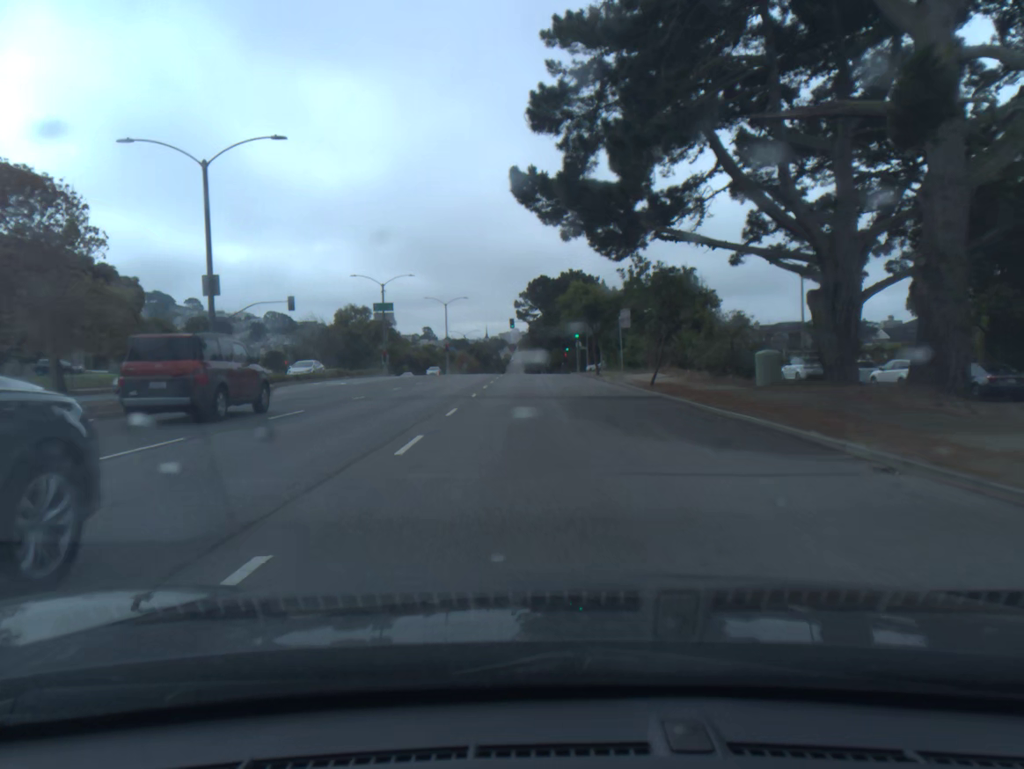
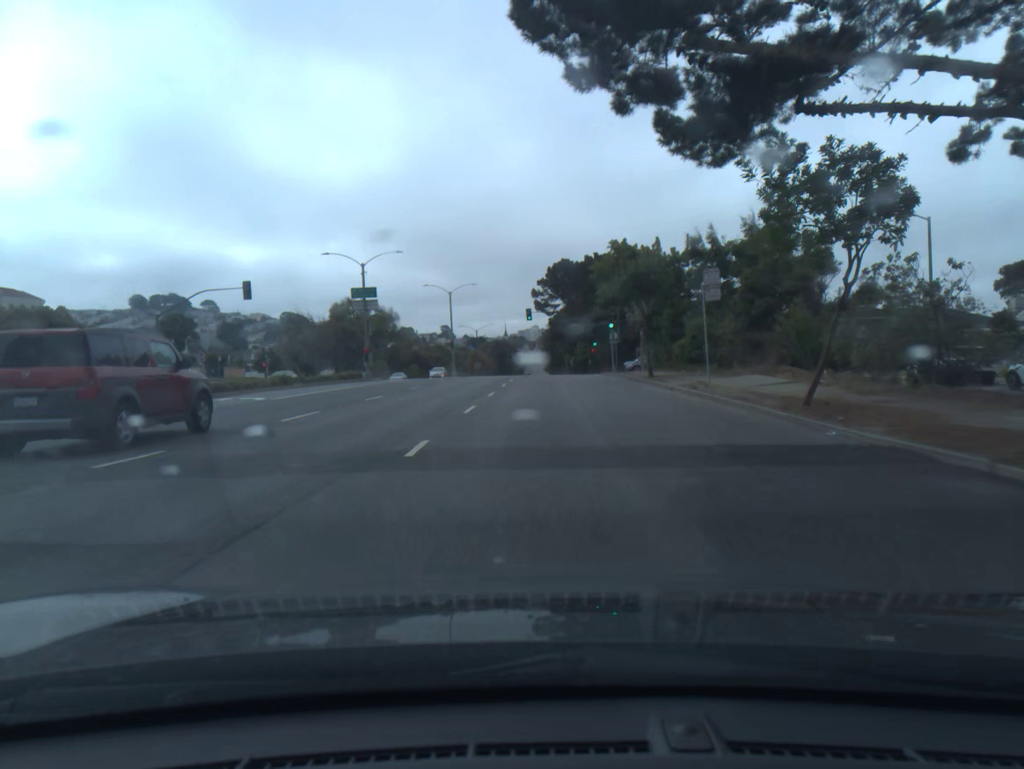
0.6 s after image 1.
(-0.2, +15.1) m; -1°
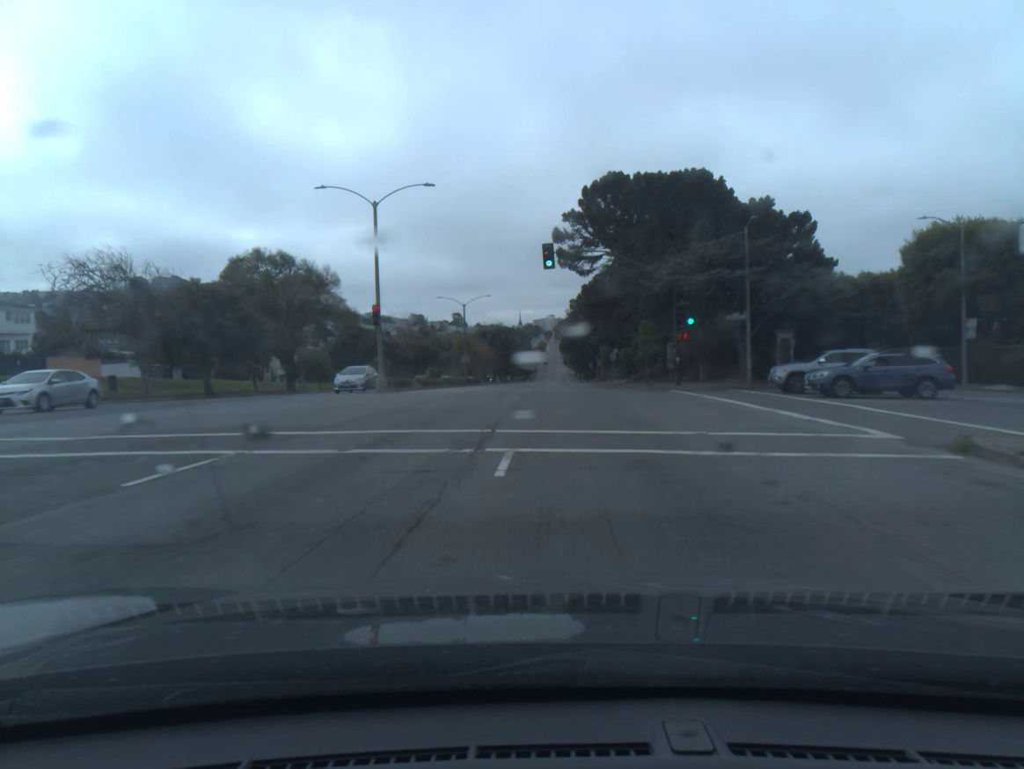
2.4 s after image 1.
(-0.7, +46.2) m; -1°
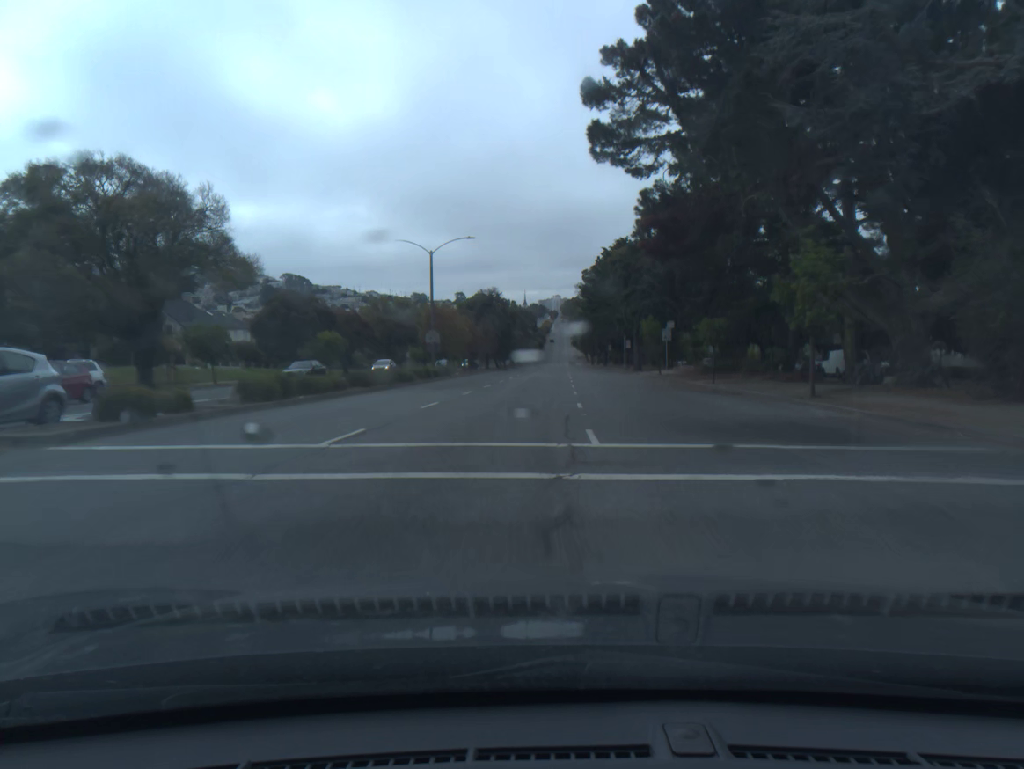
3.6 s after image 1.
(-0.2, +30.5) m; 0°
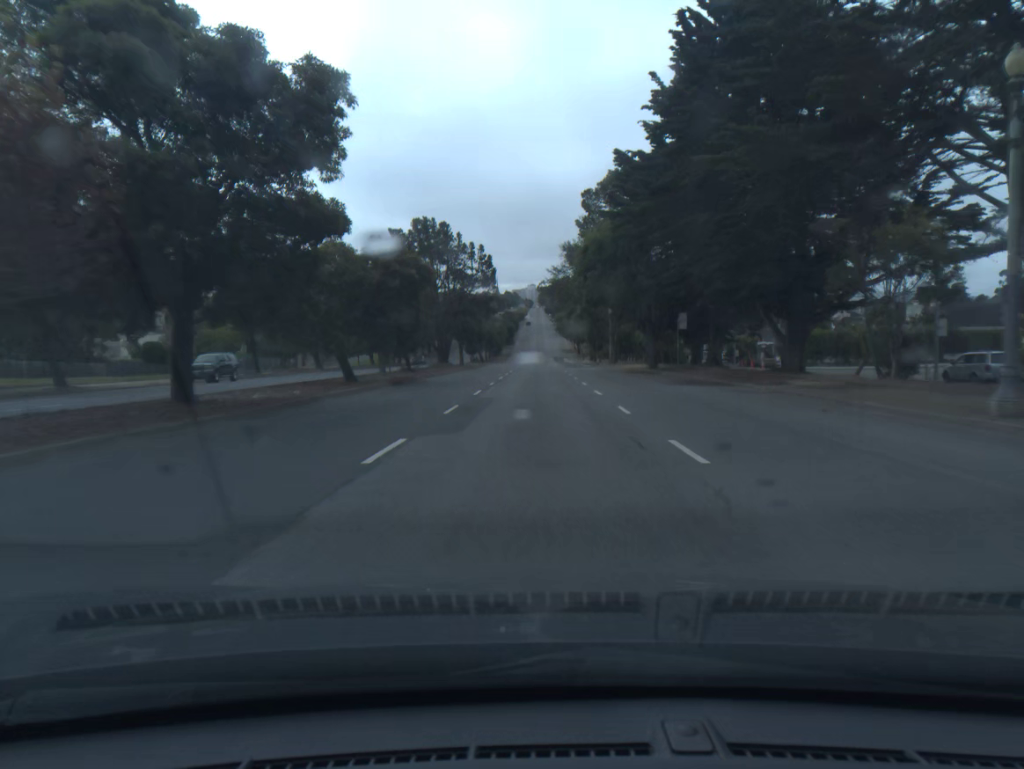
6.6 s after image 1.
(+1.5, +75.8) m; +2°
